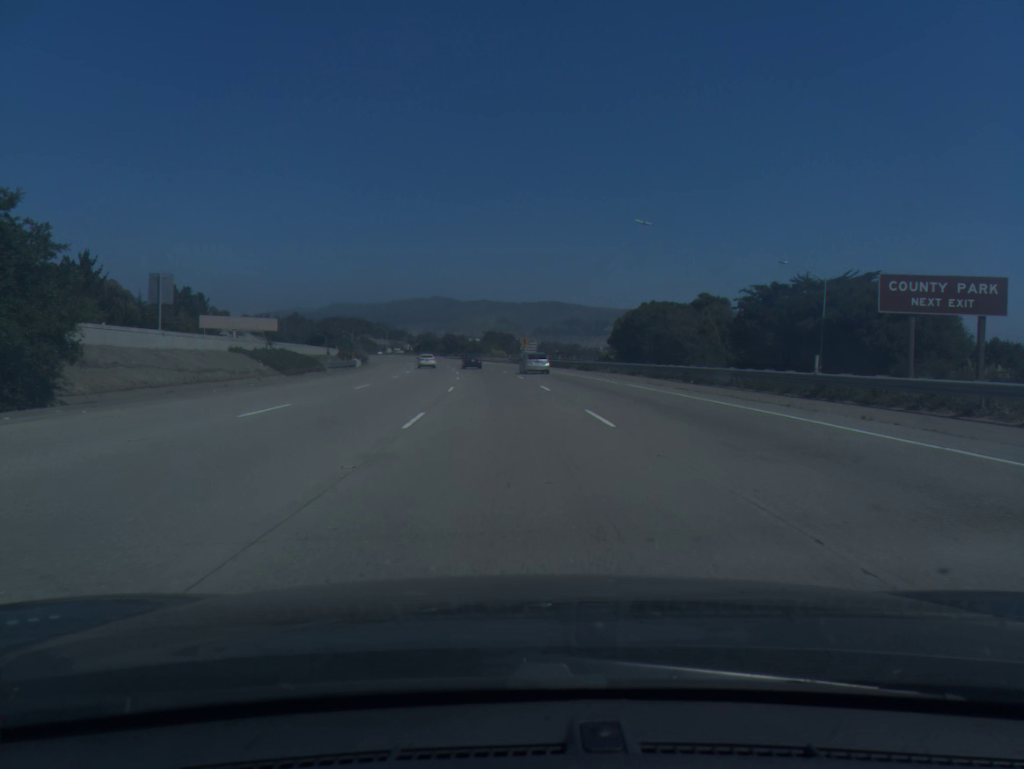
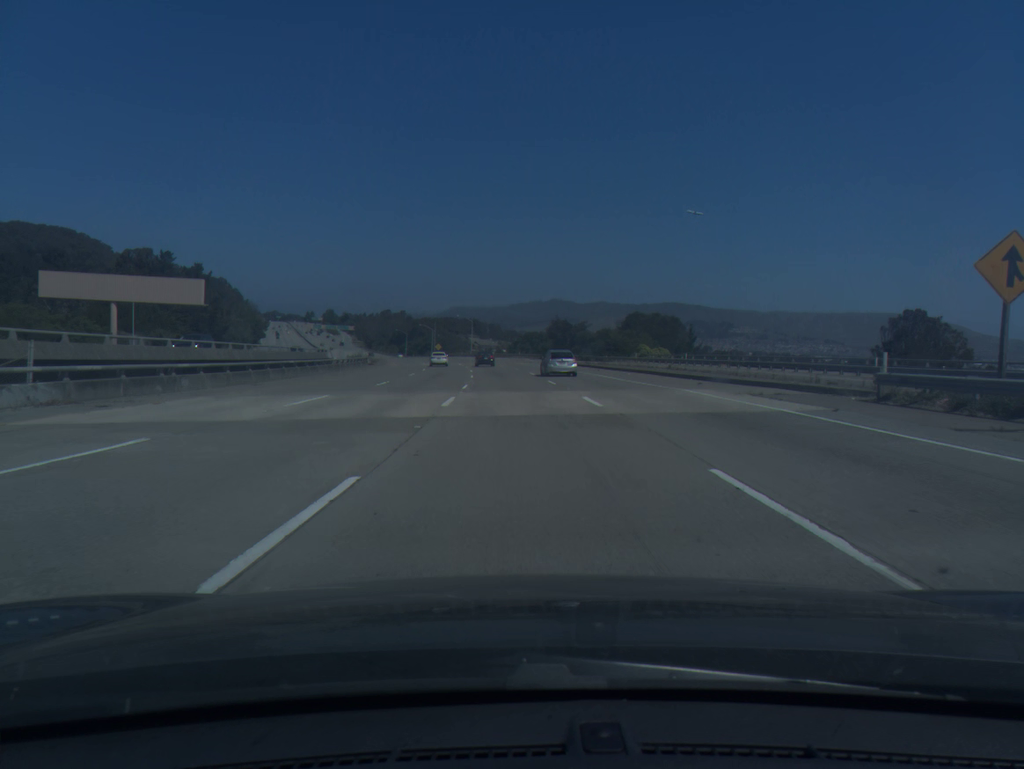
(-7.4, +96.7) m; -9°
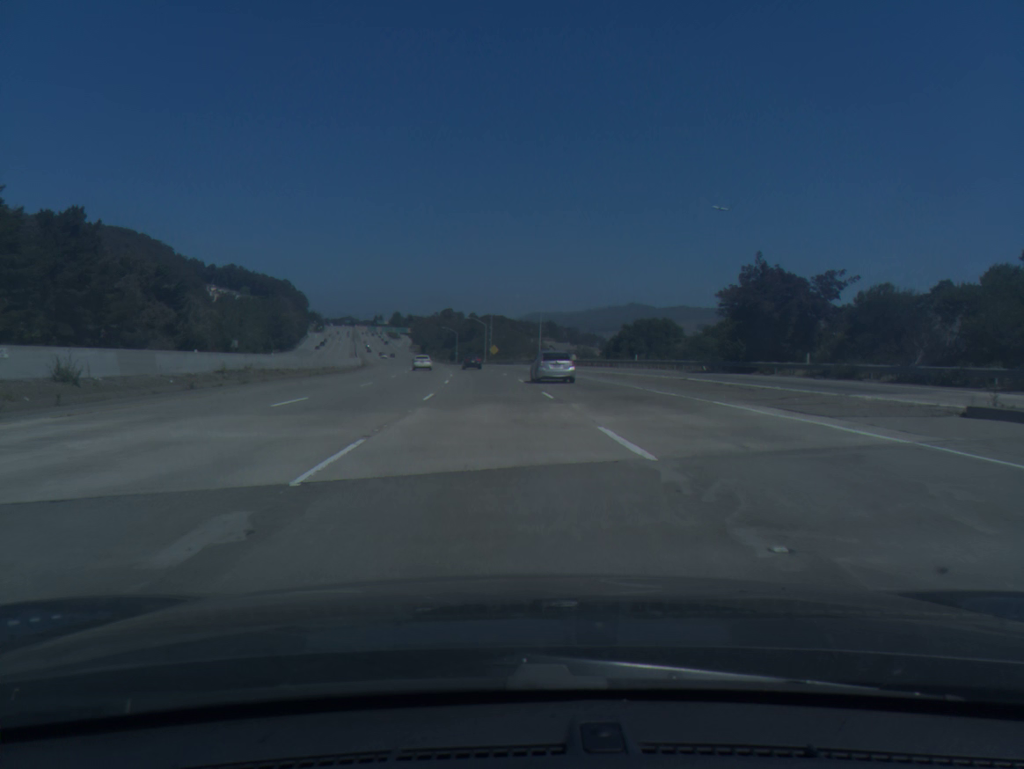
(-3.4, +78.0) m; -5°
